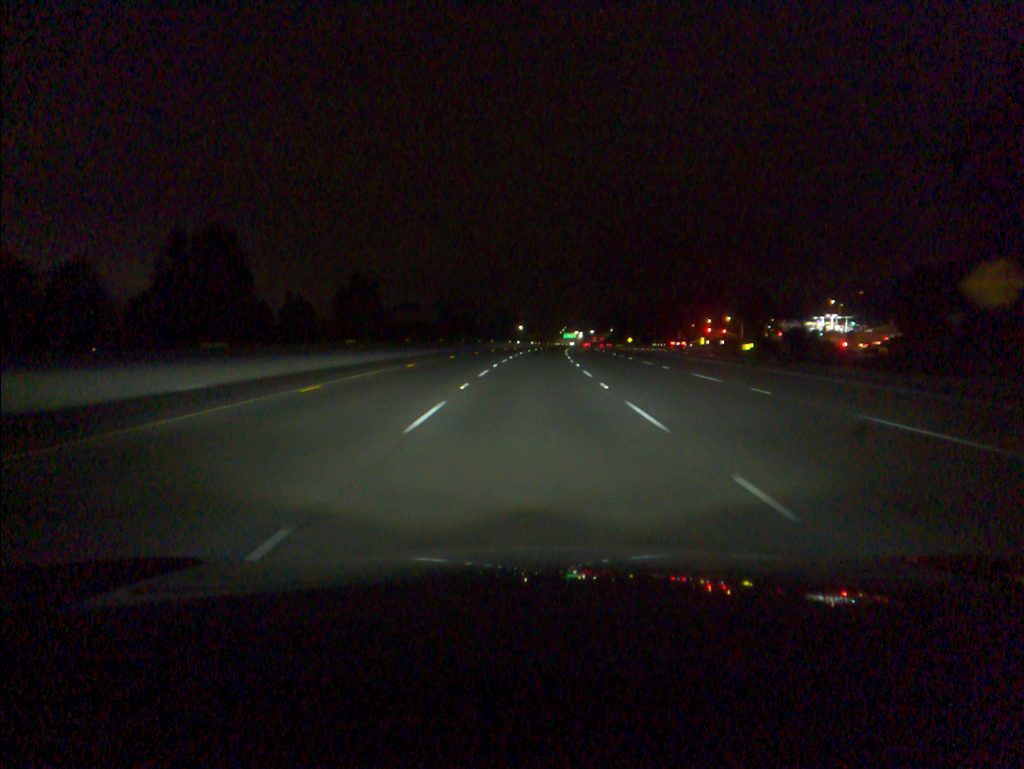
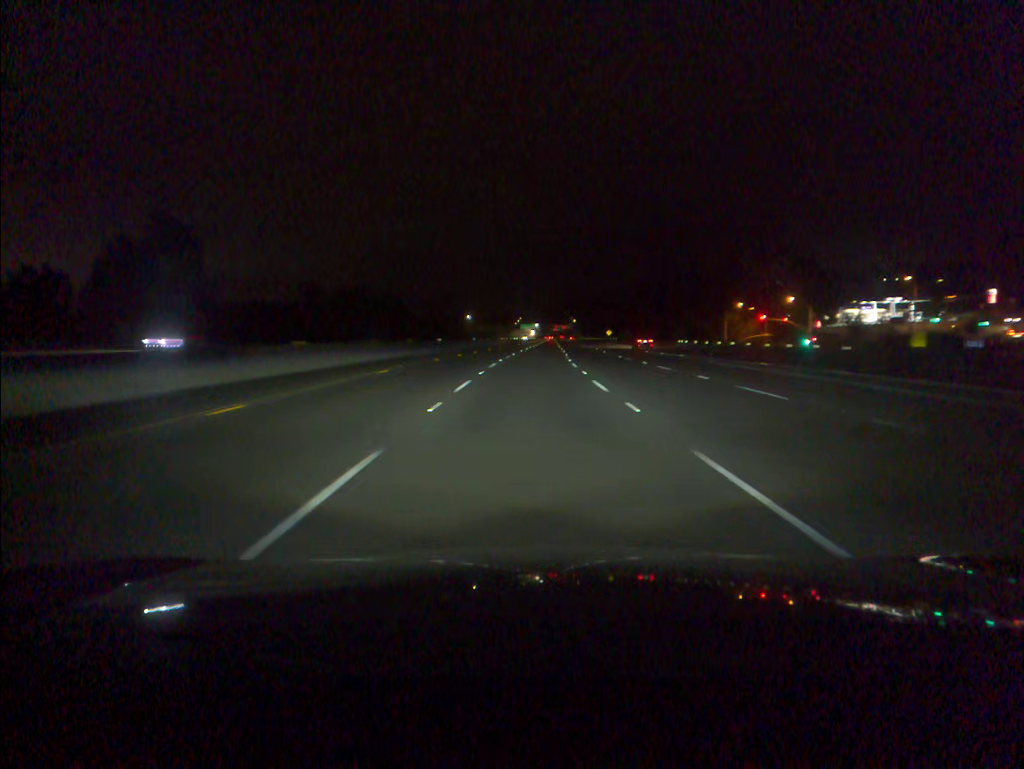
(+2.3, +77.9) m; +3°
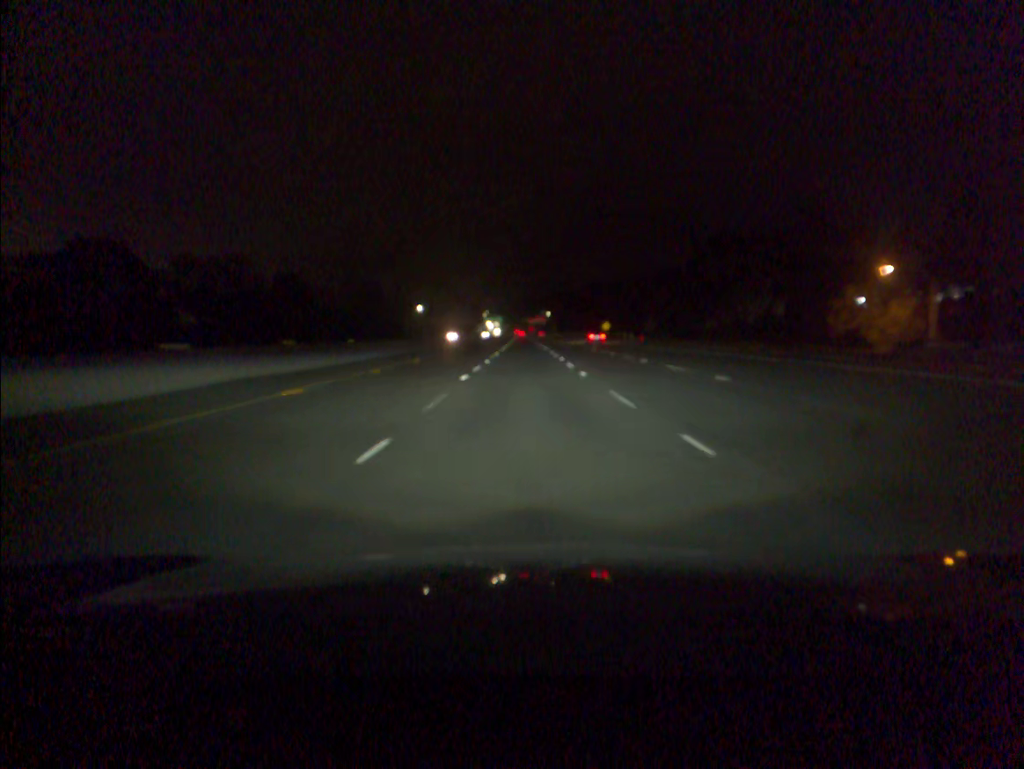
(+1.8, +78.0) m; +2°
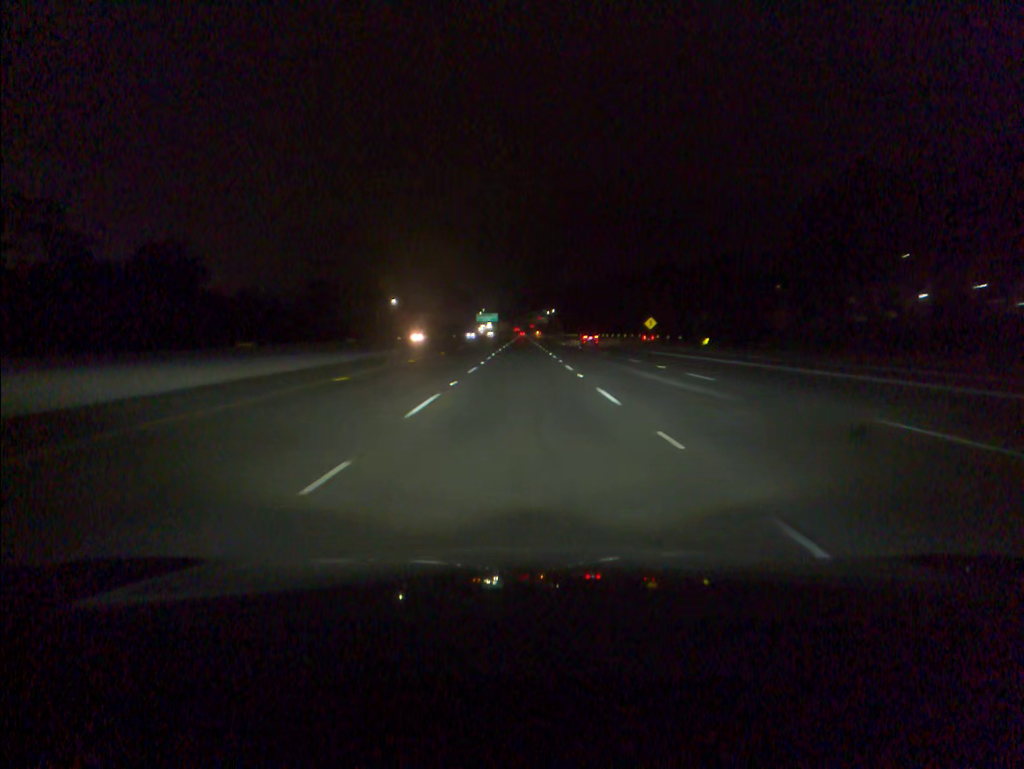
(+0.1, +58.2) m; 0°
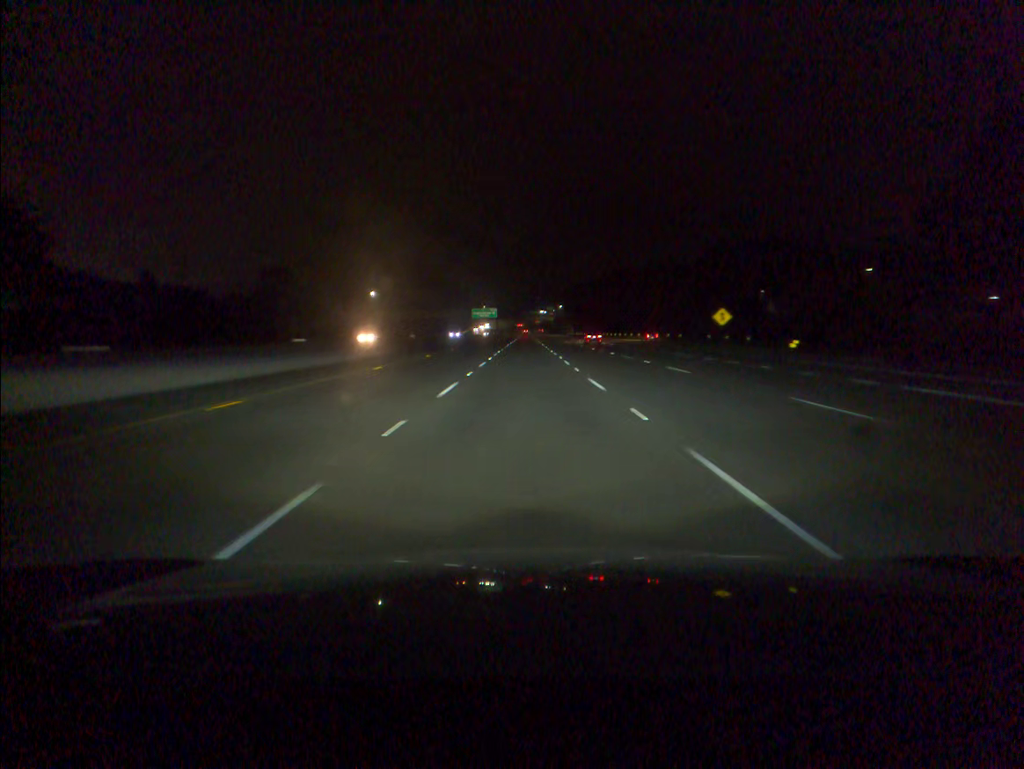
(-0.1, +38.6) m; 0°
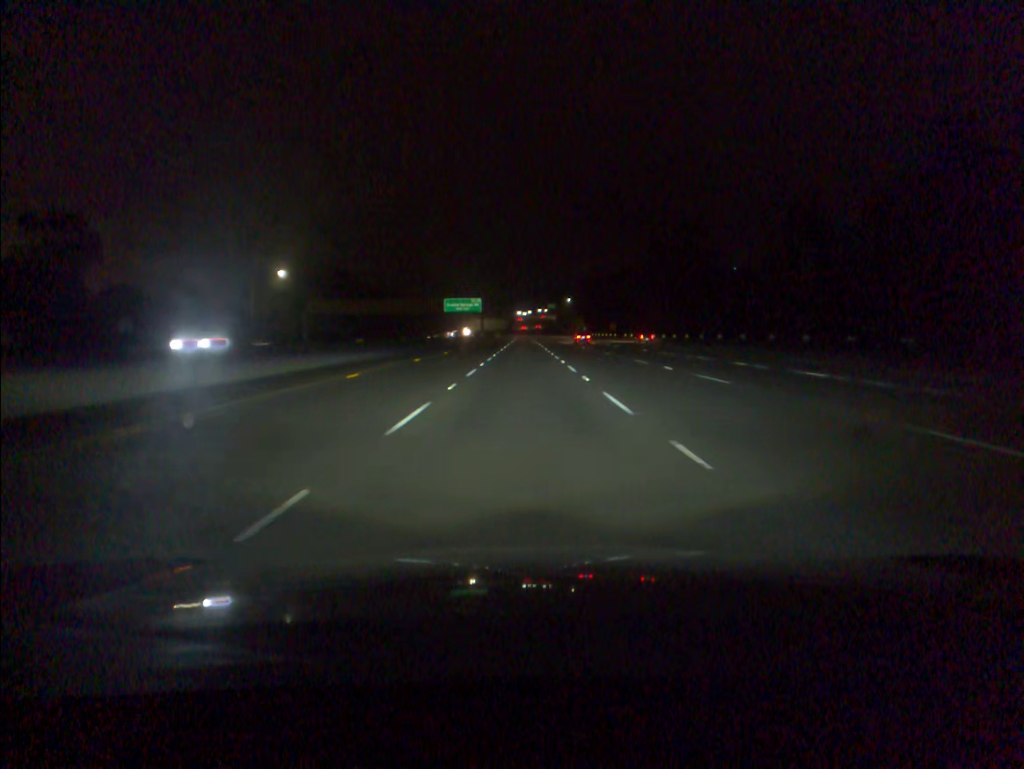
(+0.2, +77.0) m; 0°
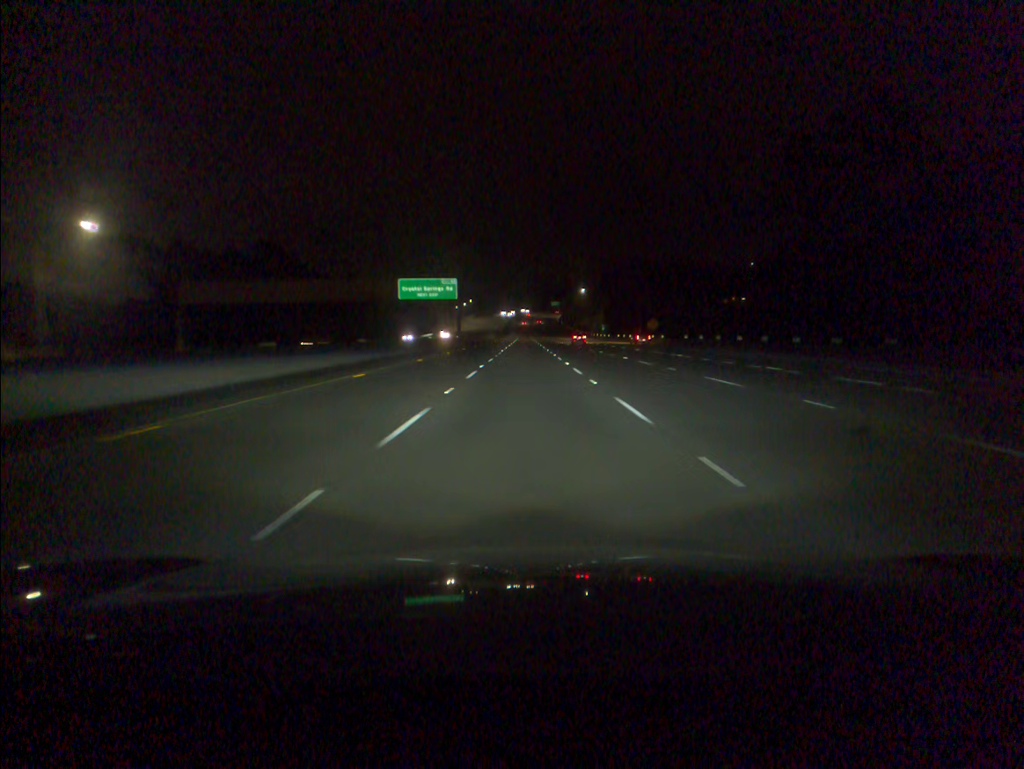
(-0.1, +57.9) m; 0°
